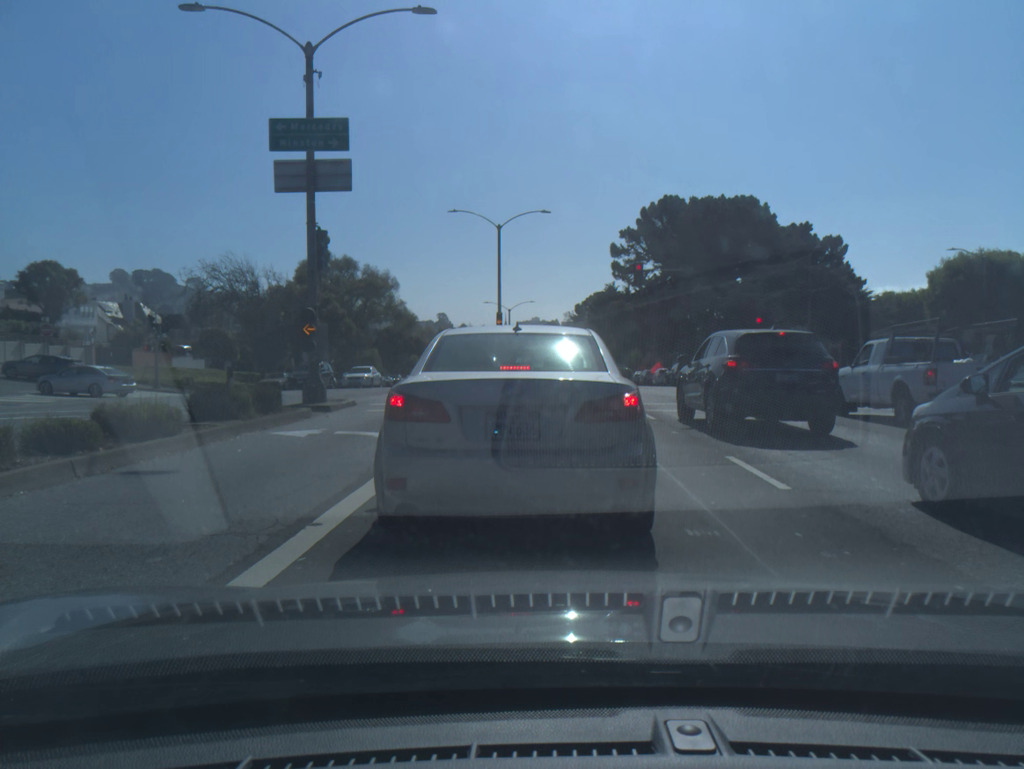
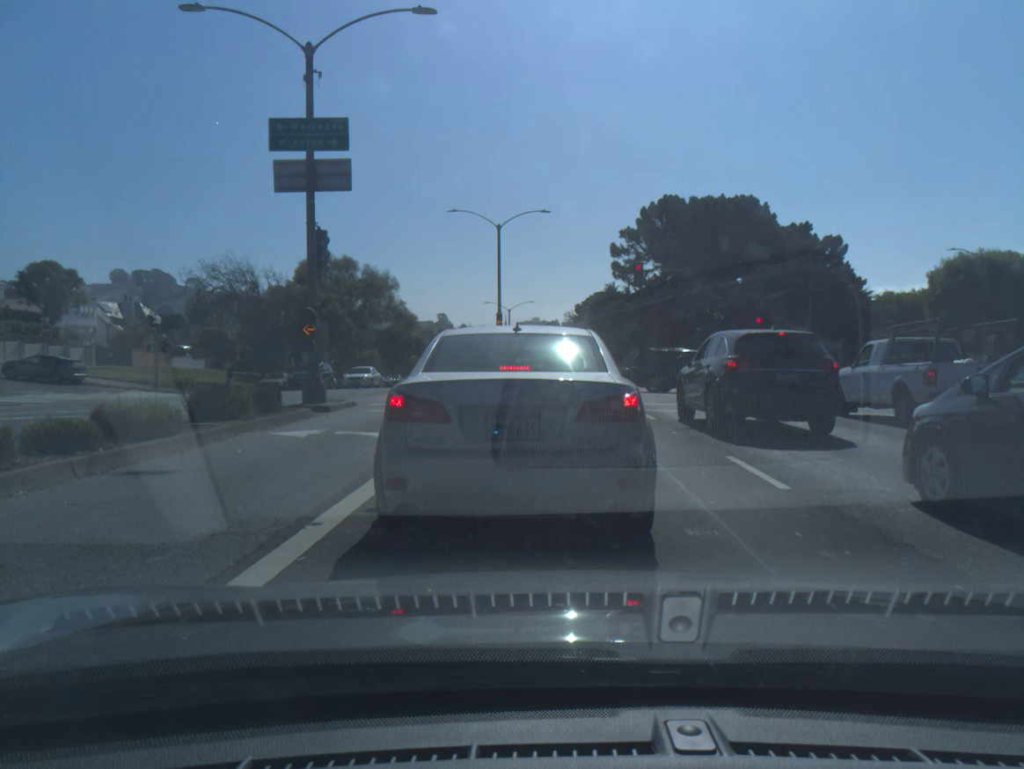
(0.0, 0.0) m; 0°
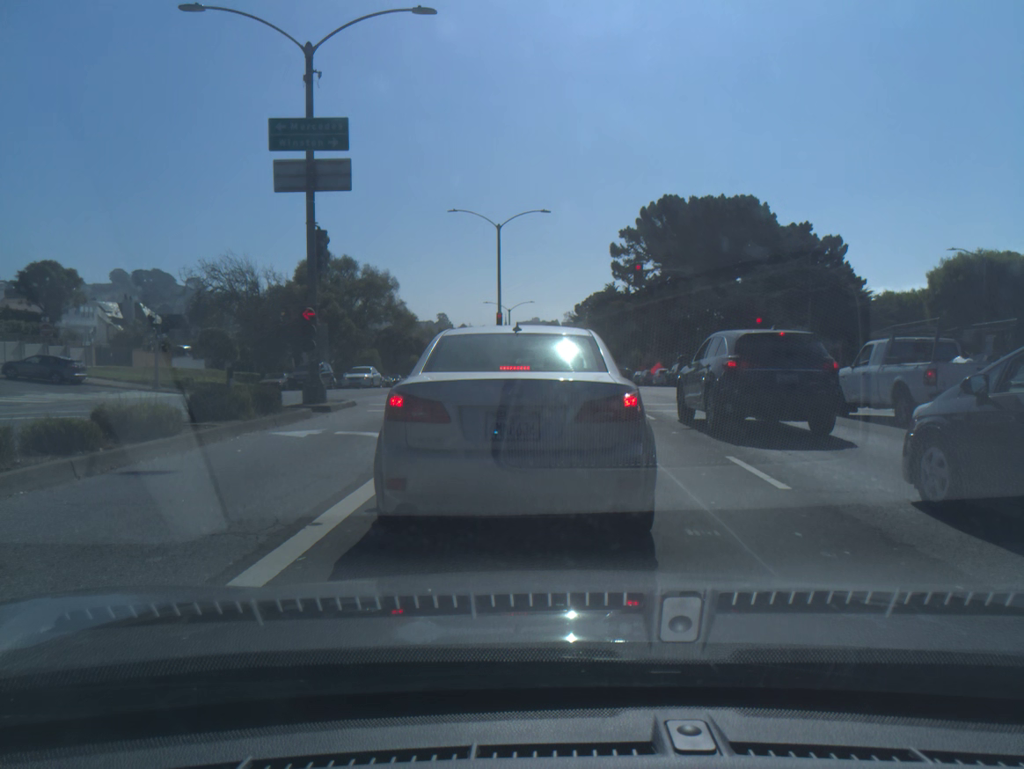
(0.0, 0.0) m; 0°
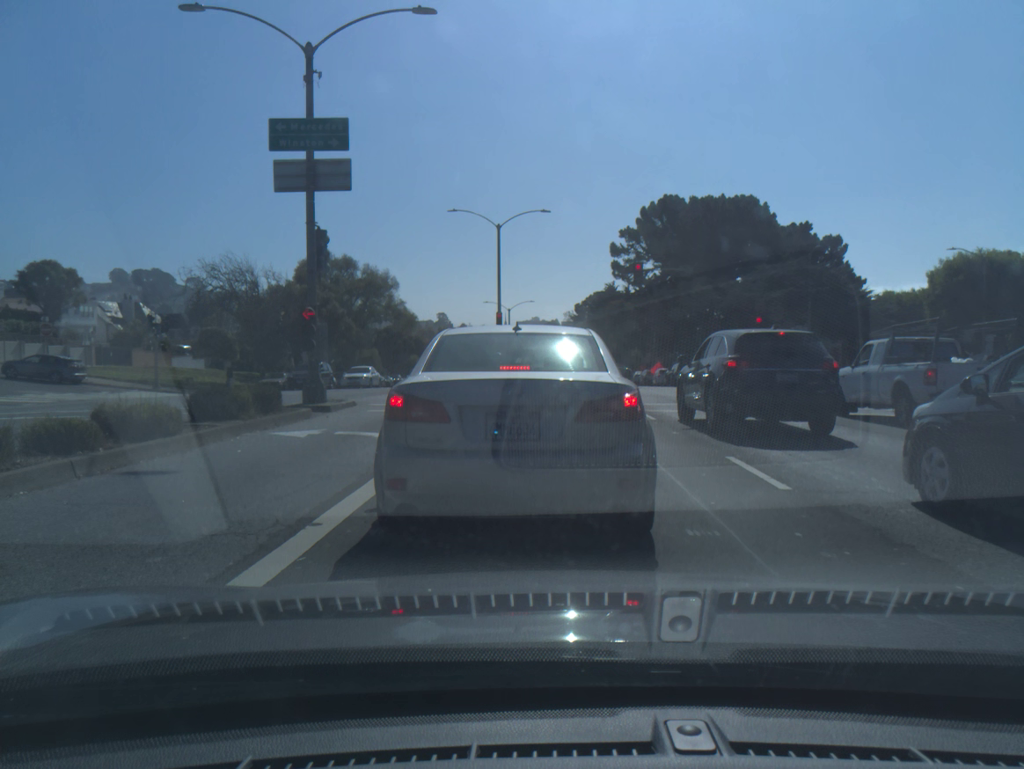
(0.0, 0.0) m; 0°
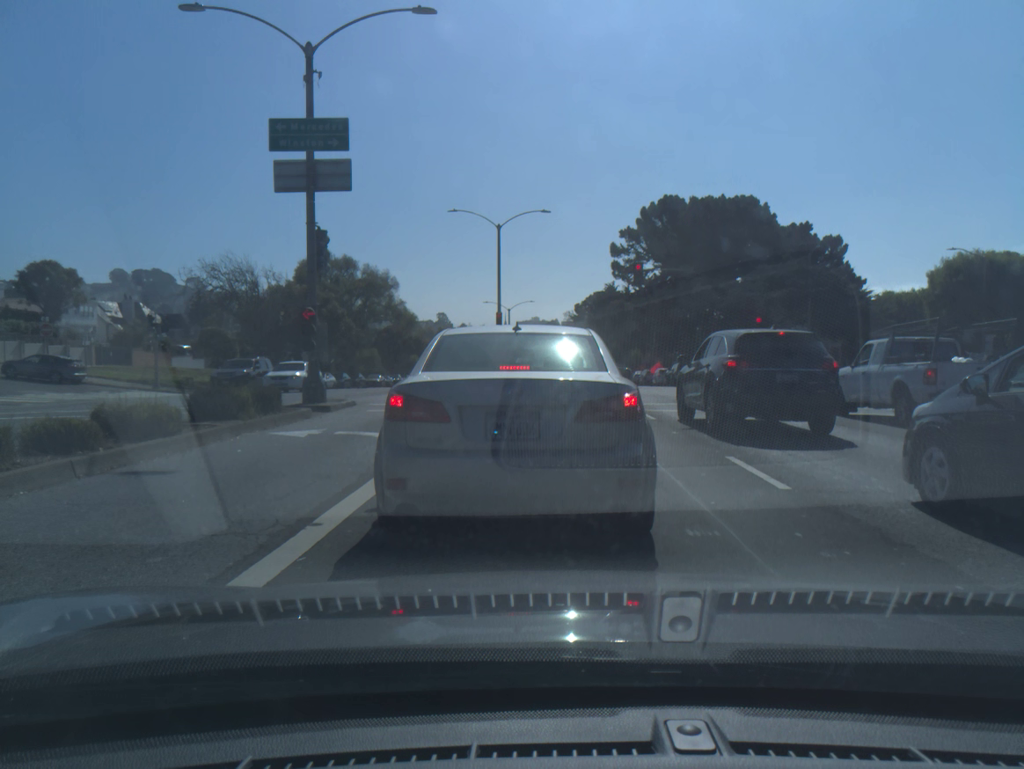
(0.0, 0.0) m; 0°
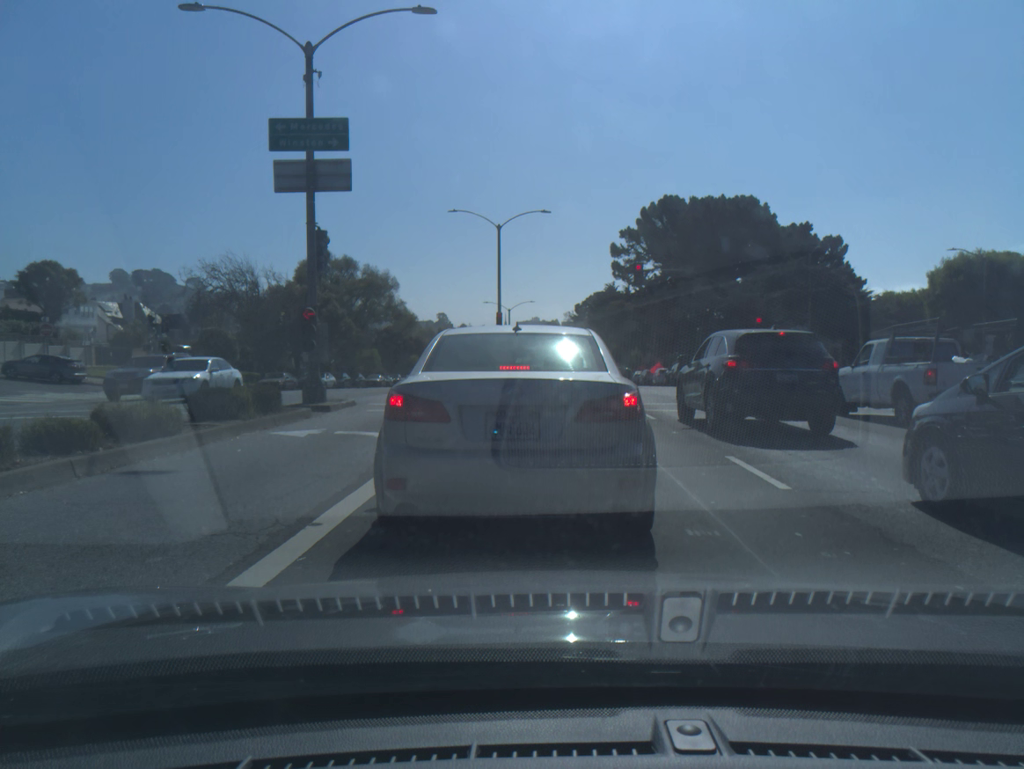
(0.0, 0.0) m; 0°
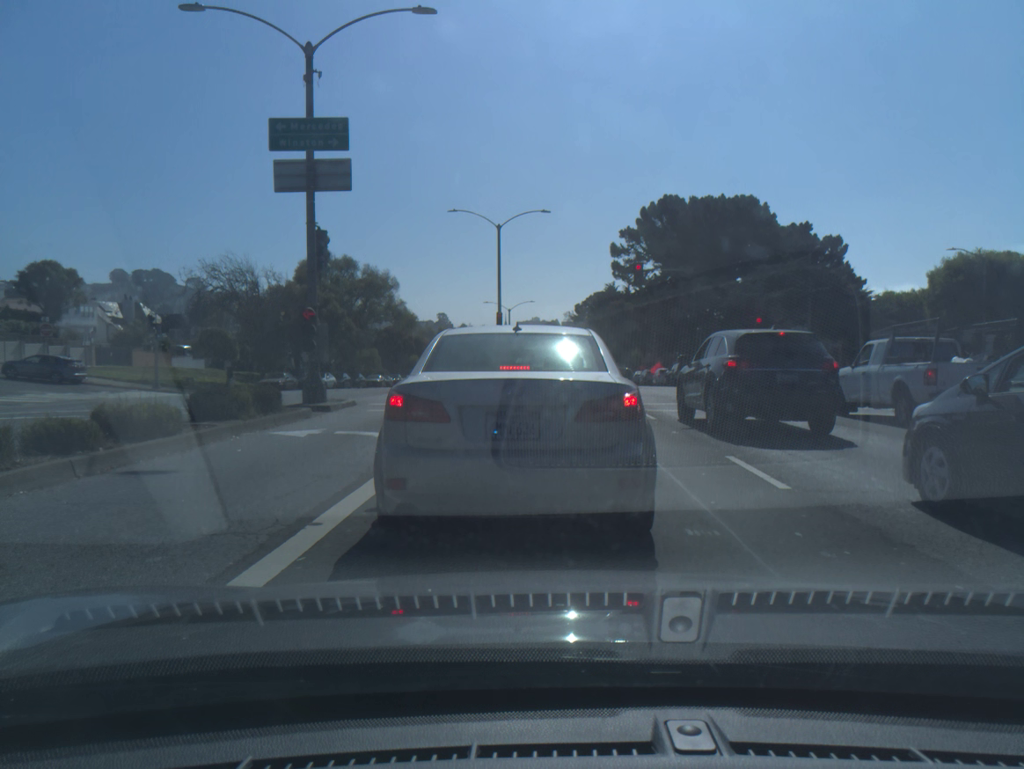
(0.0, 0.0) m; 0°
